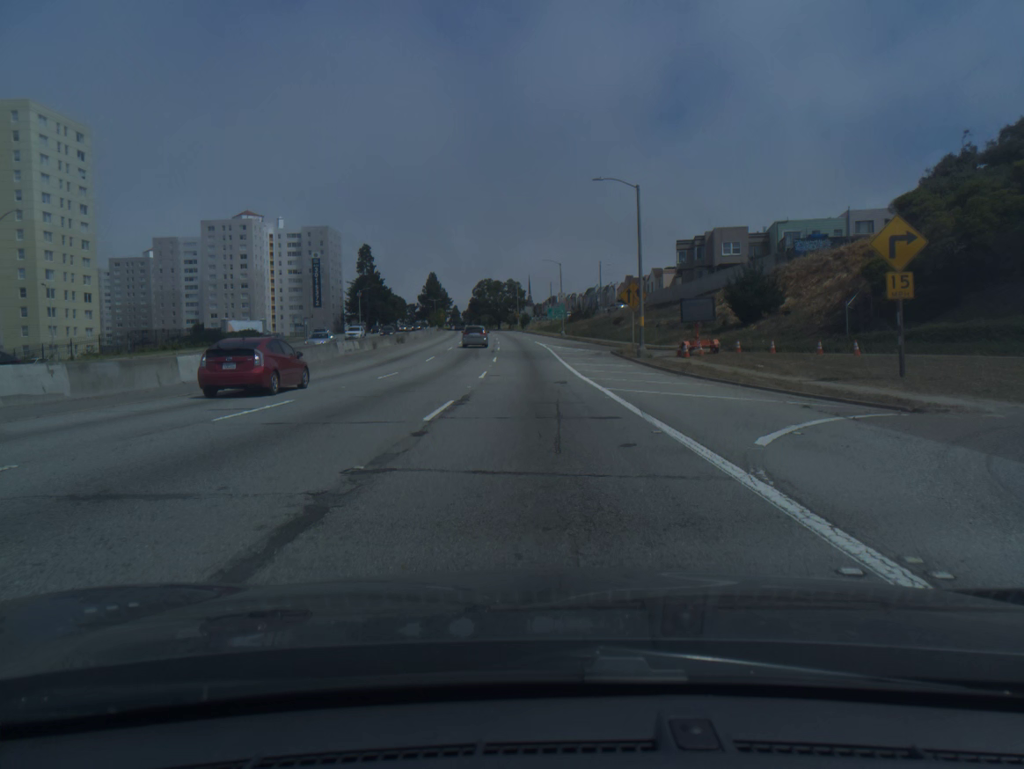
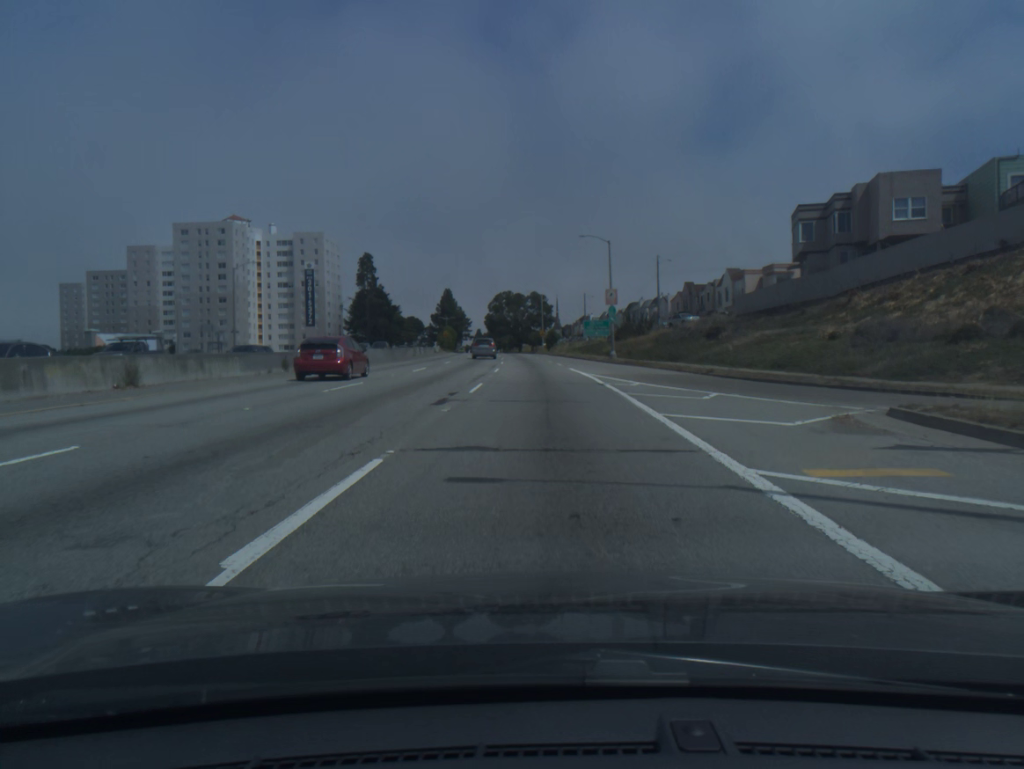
(-0.6, +37.9) m; -2°
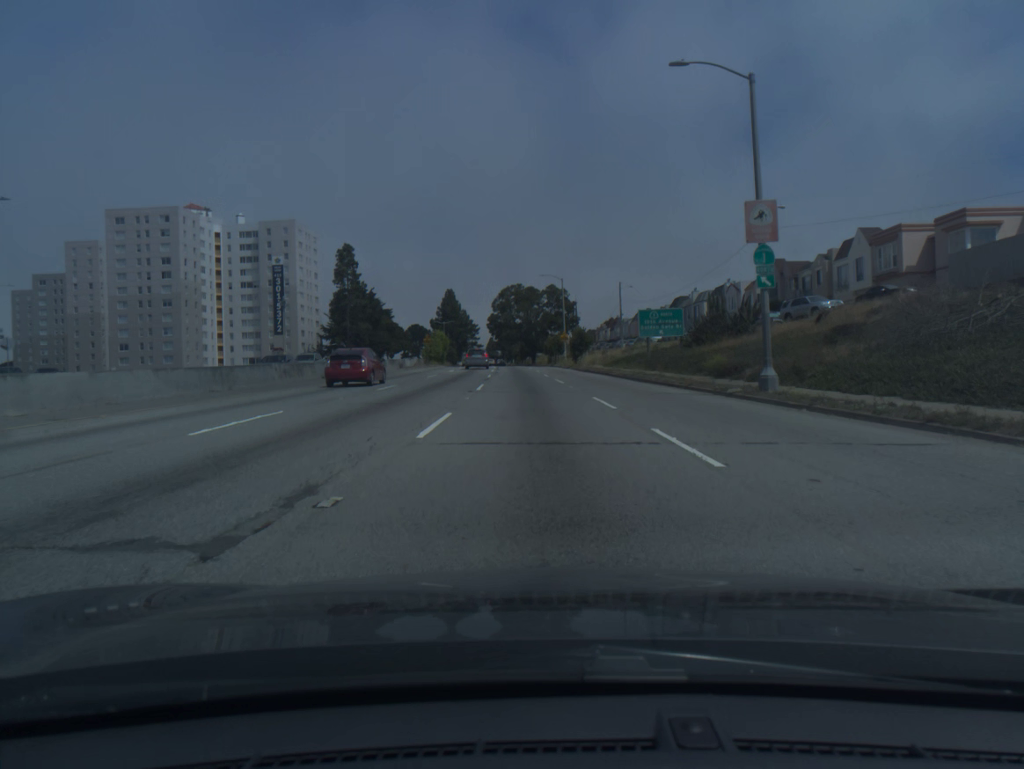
(-0.3, +37.3) m; -1°
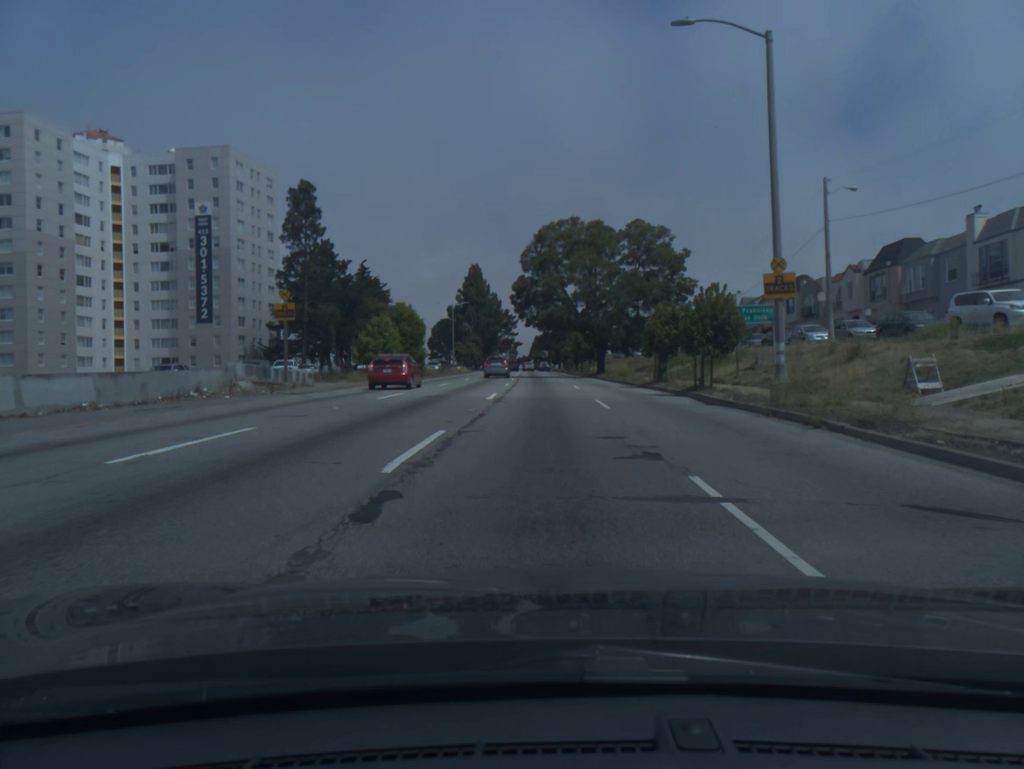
(-2.1, +62.4) m; -4°
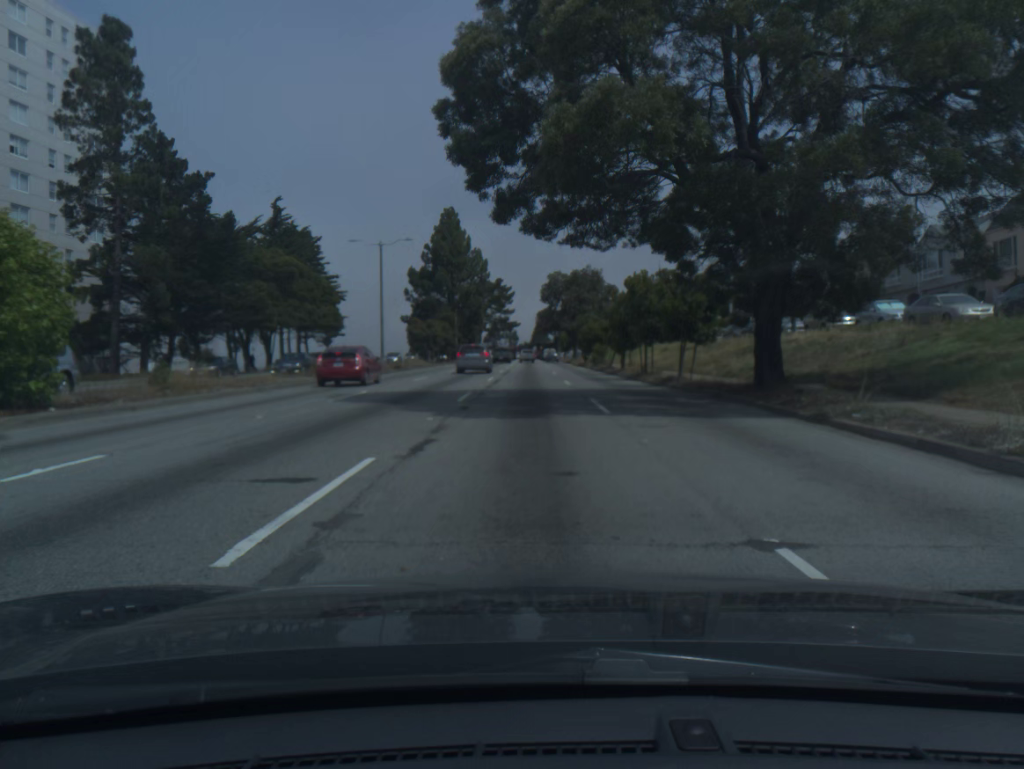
(-0.2, +48.1) m; 0°
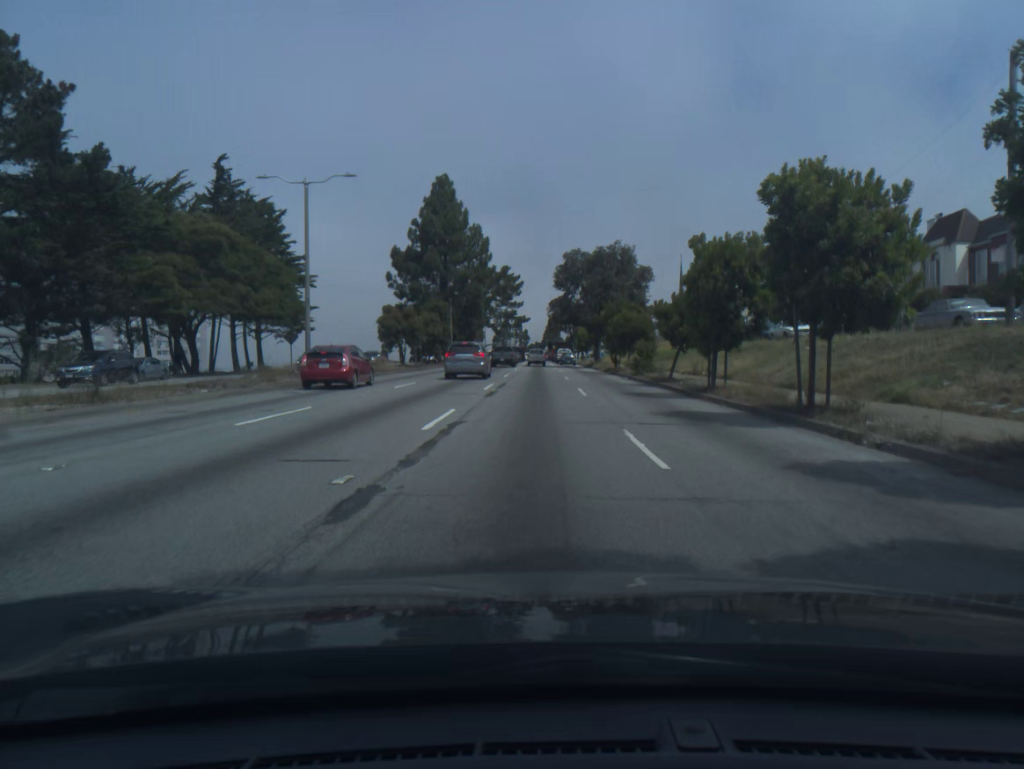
(-0.2, +21.3) m; -1°
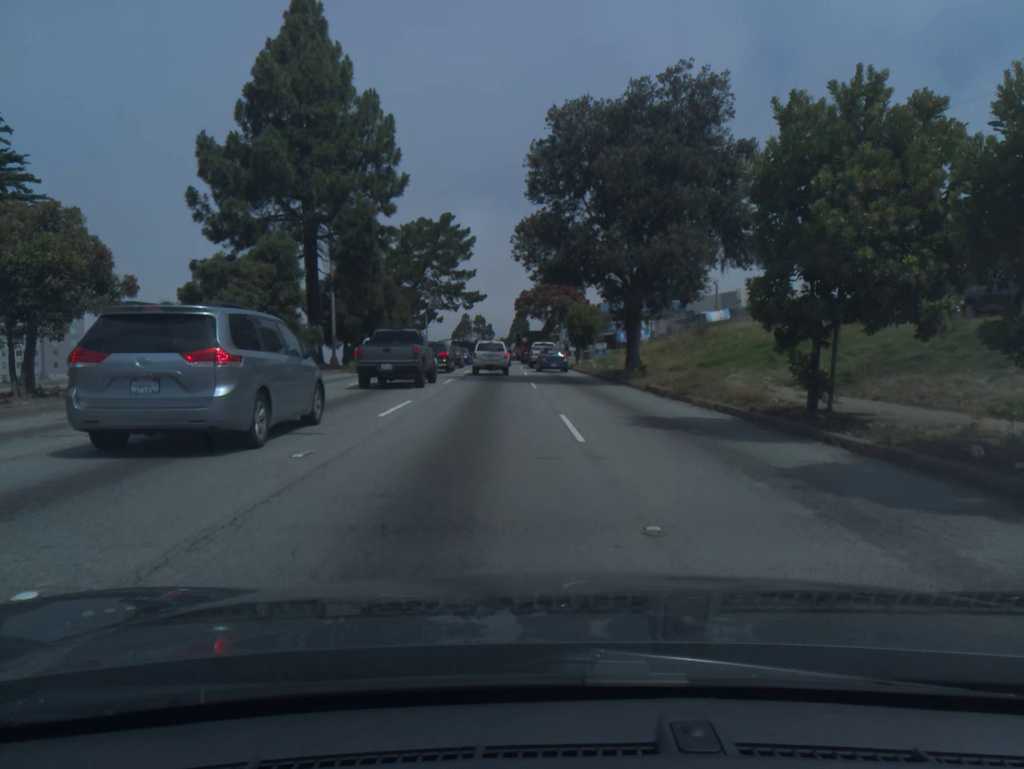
(+0.5, +43.2) m; +3°
